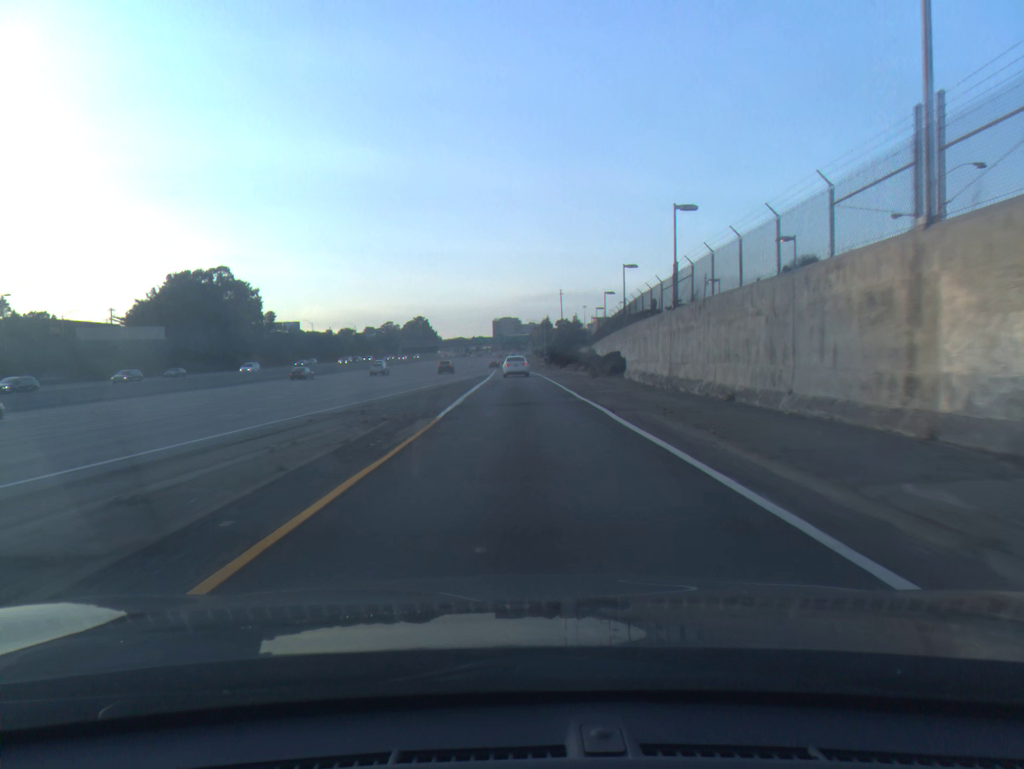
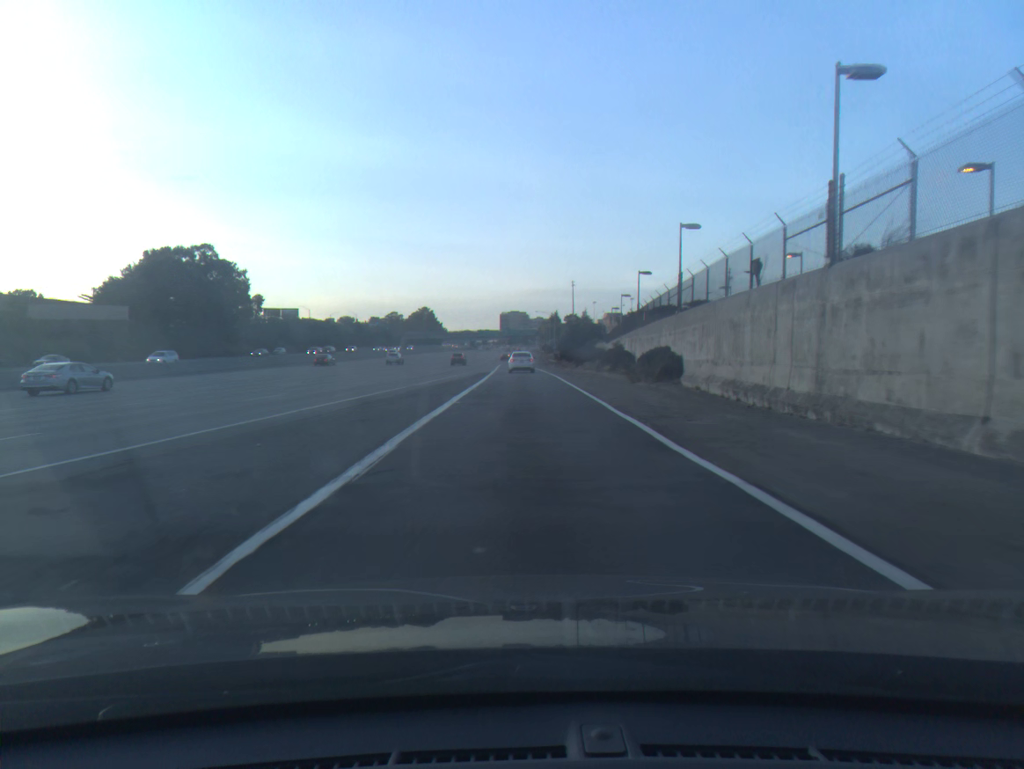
(-0.1, +13.7) m; -1°
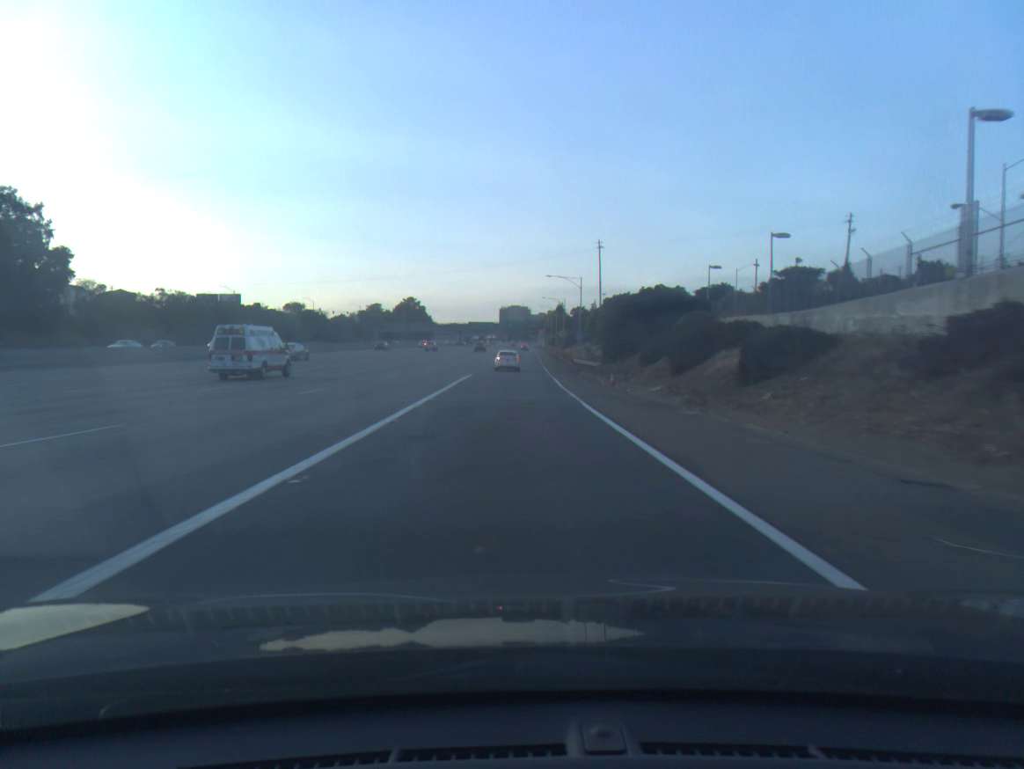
(+0.5, +69.5) m; 0°
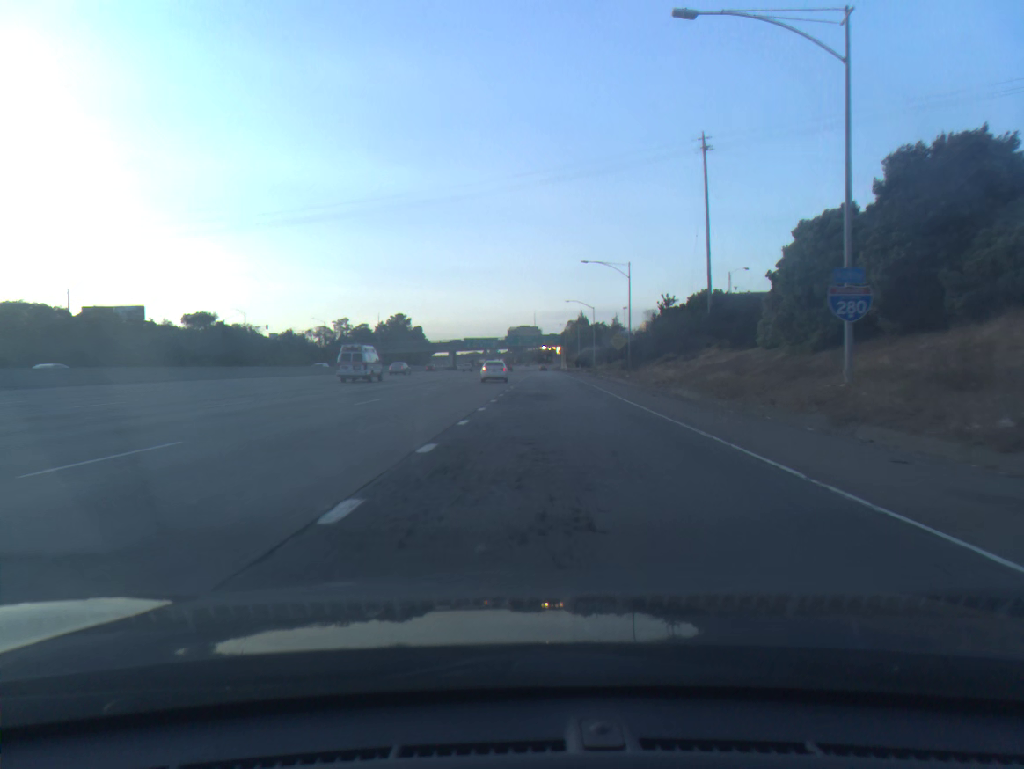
(-0.5, +75.1) m; -1°
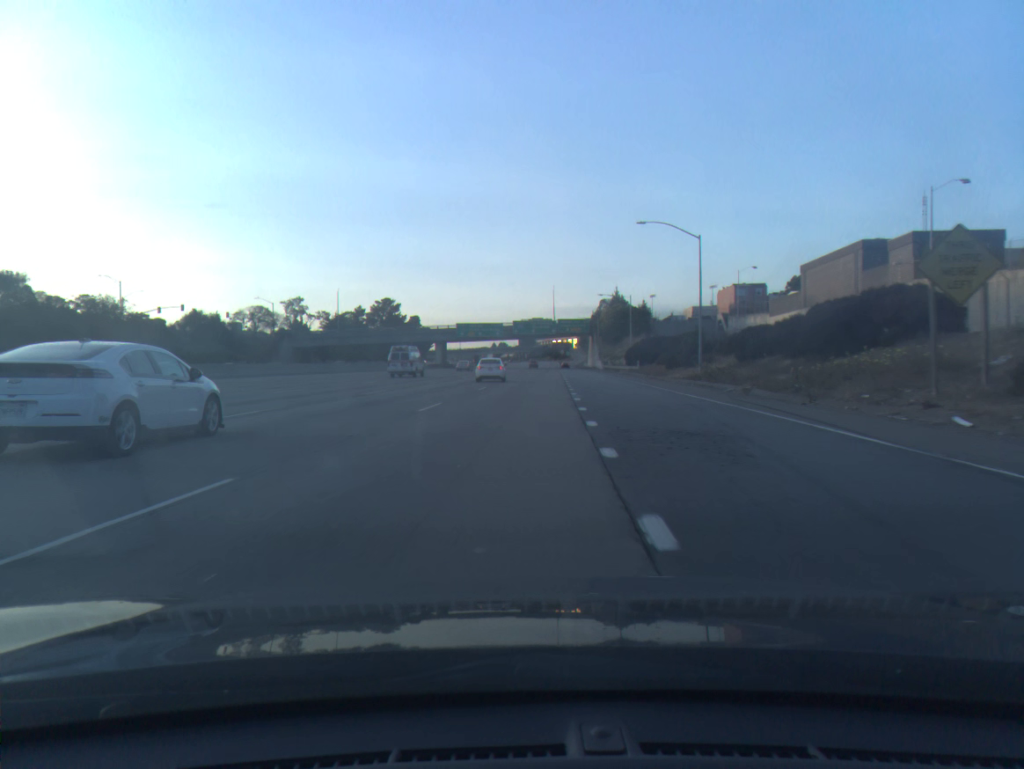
(-0.3, +62.7) m; -1°
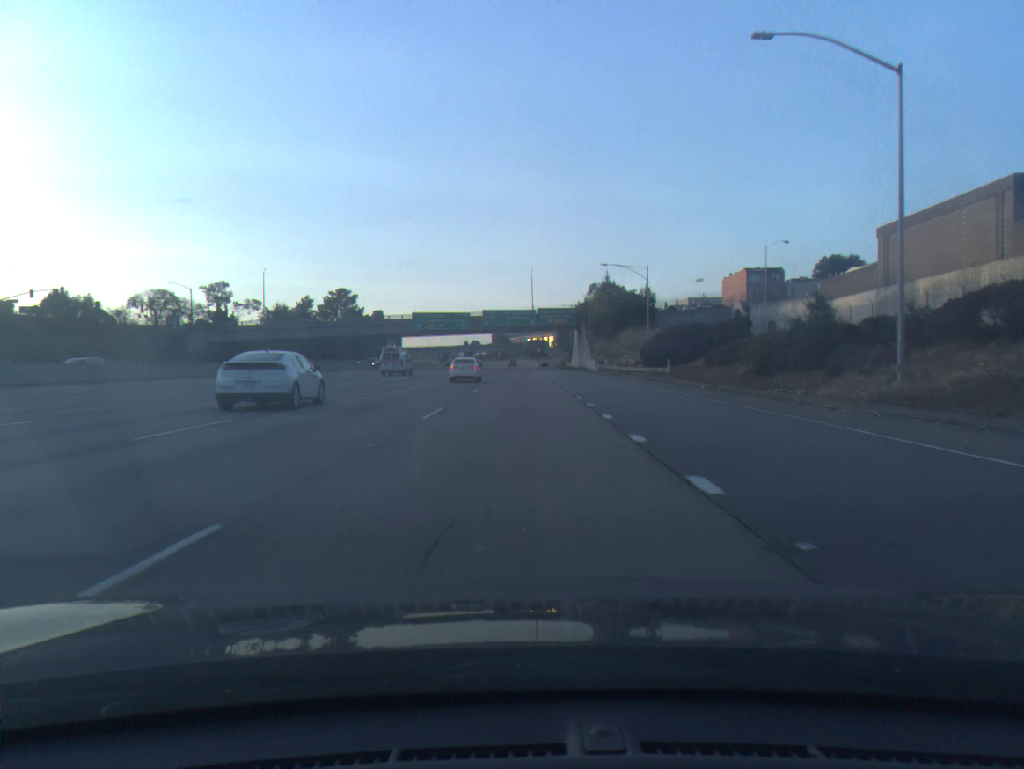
(+0.4, +31.3) m; +2°
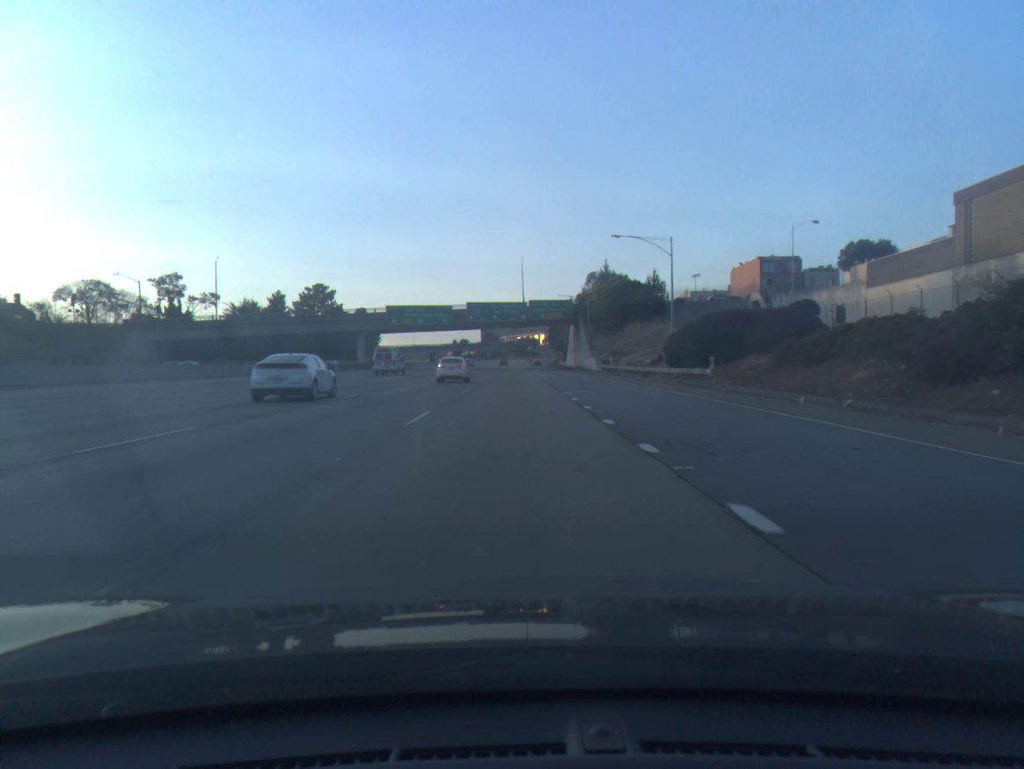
(+0.1, +15.9) m; +1°
